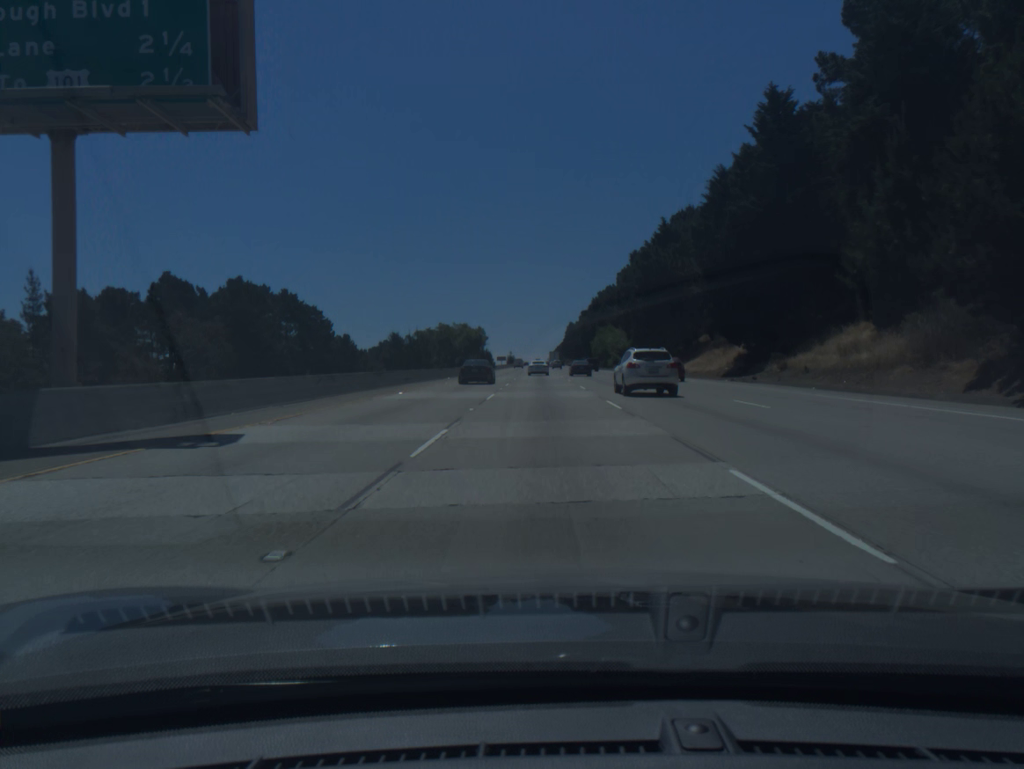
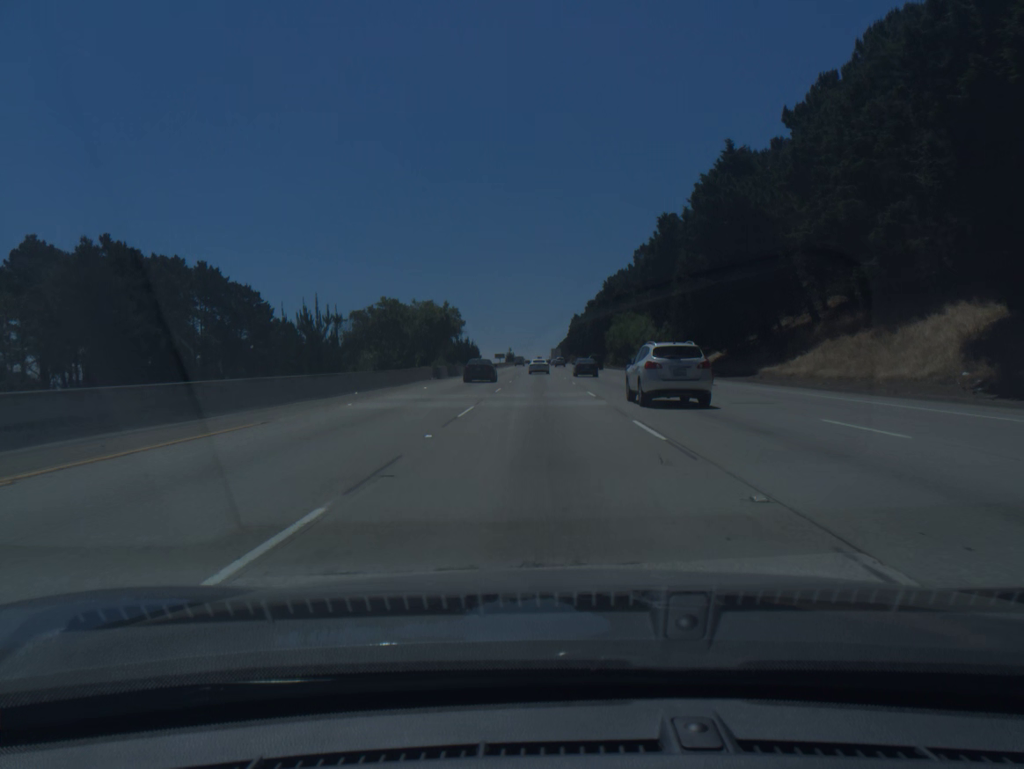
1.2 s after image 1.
(0.0, +36.6) m; 0°
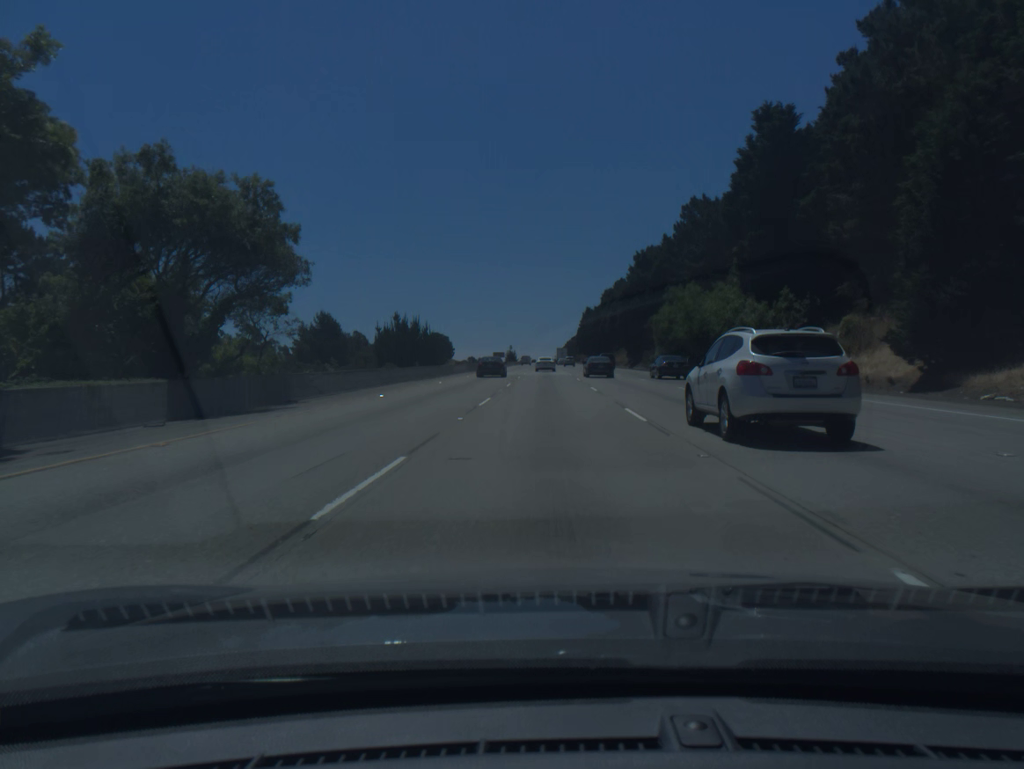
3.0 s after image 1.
(-0.3, +55.3) m; 0°
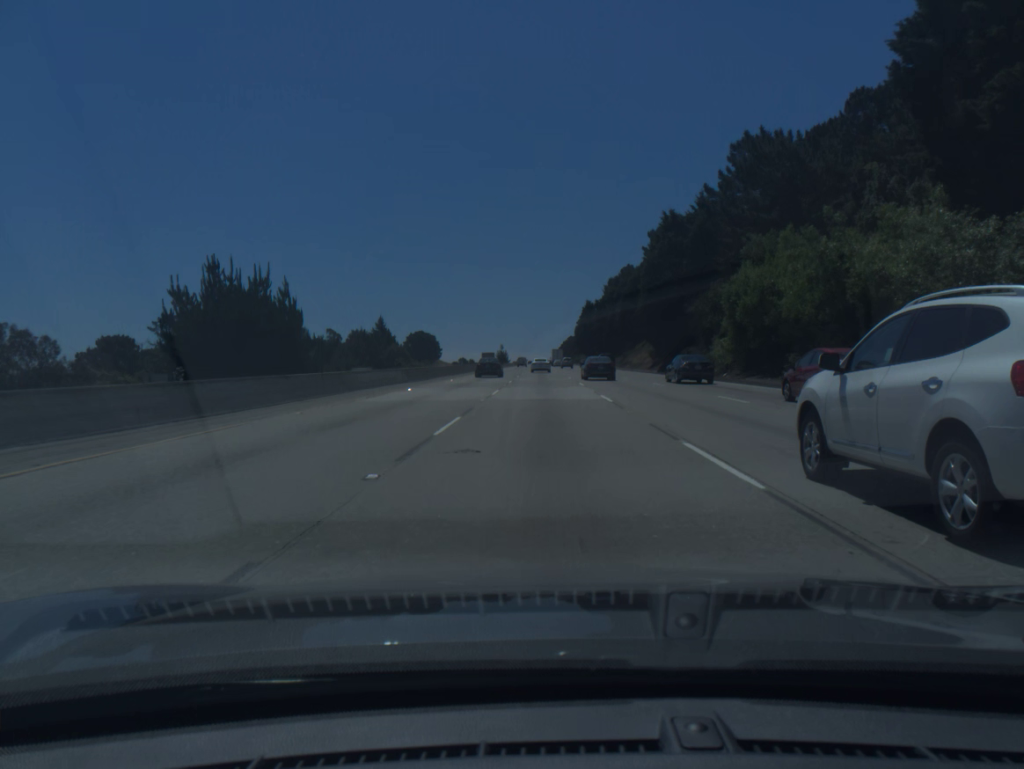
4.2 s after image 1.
(+0.1, +37.2) m; 0°
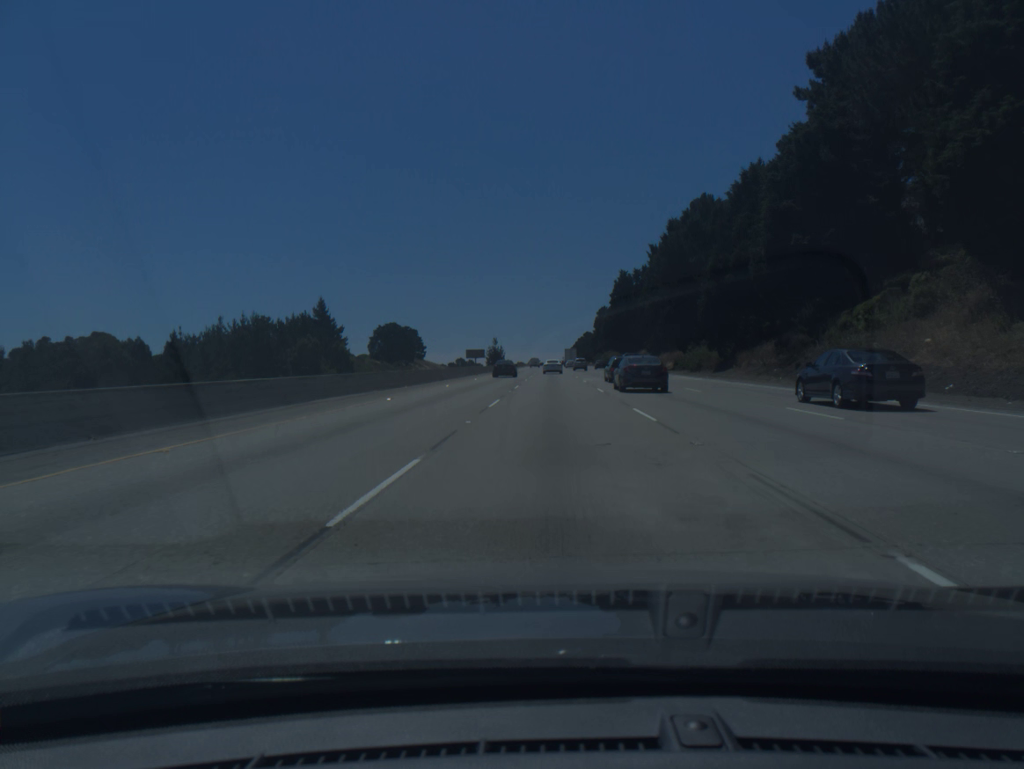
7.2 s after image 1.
(0.0, +94.2) m; -1°
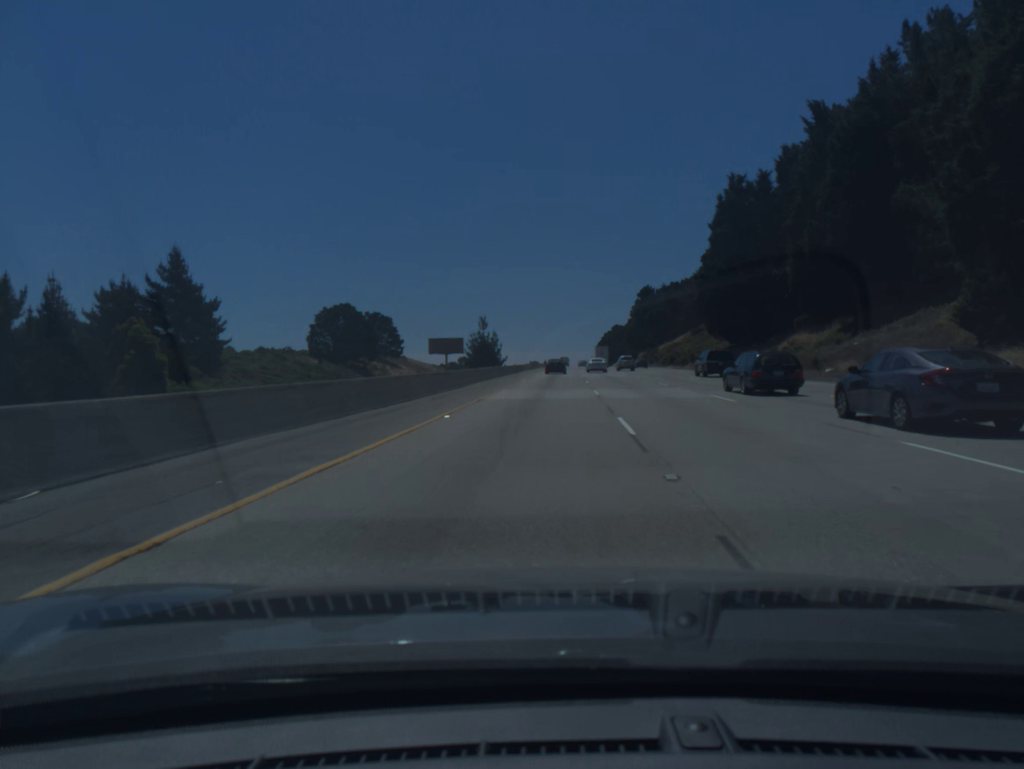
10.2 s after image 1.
(-1.7, +95.9) m; -1°
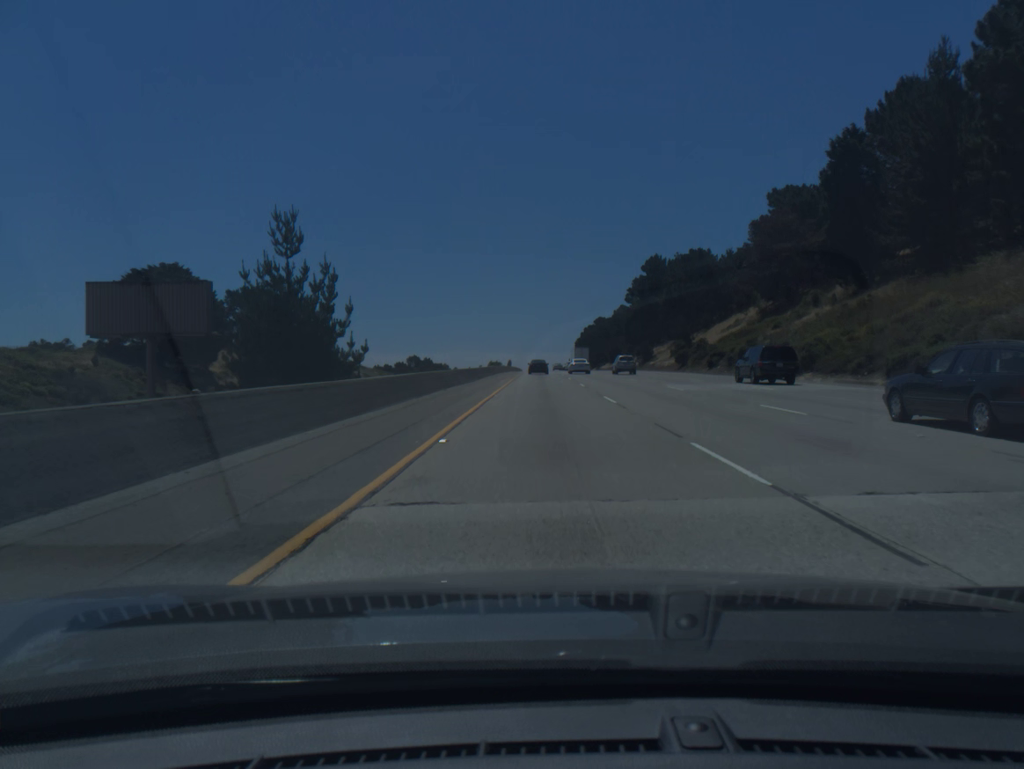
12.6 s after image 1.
(+1.2, +78.0) m; +2°
